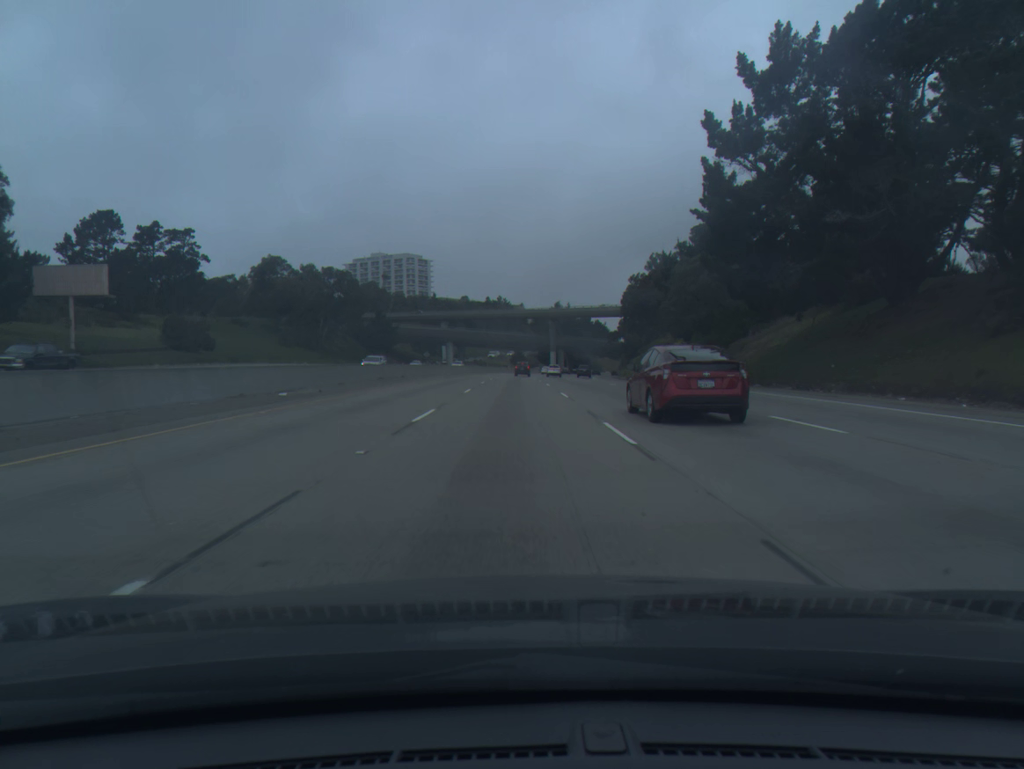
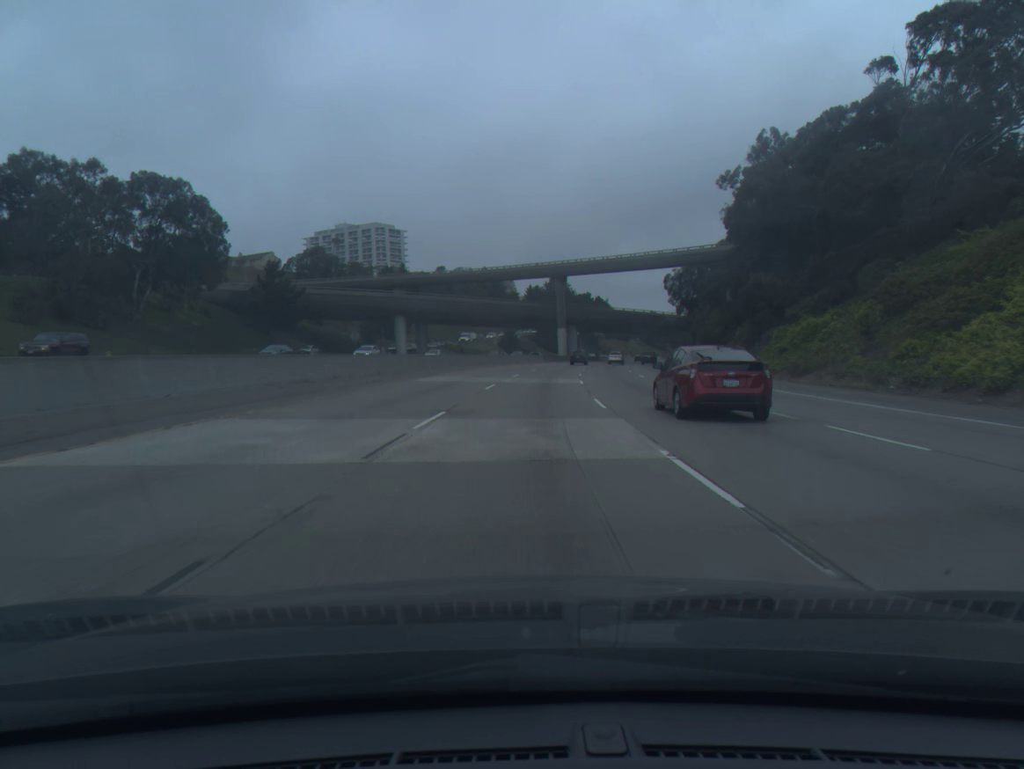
(-0.4, +75.0) m; +1°
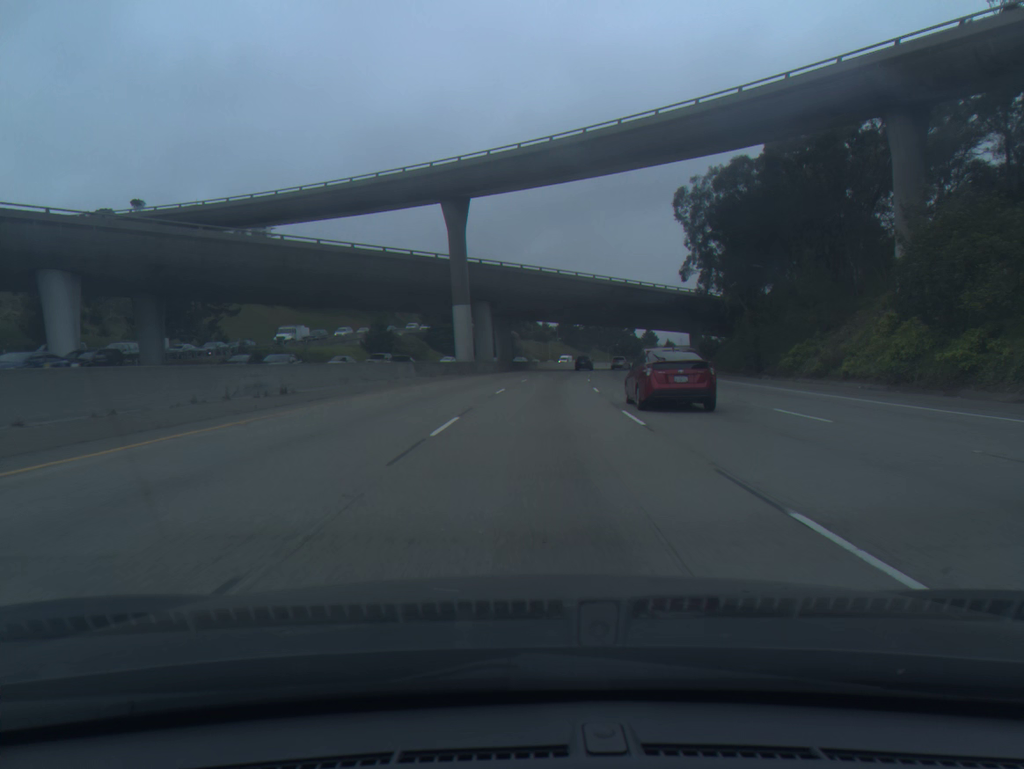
(+4.1, +73.6) m; +7°
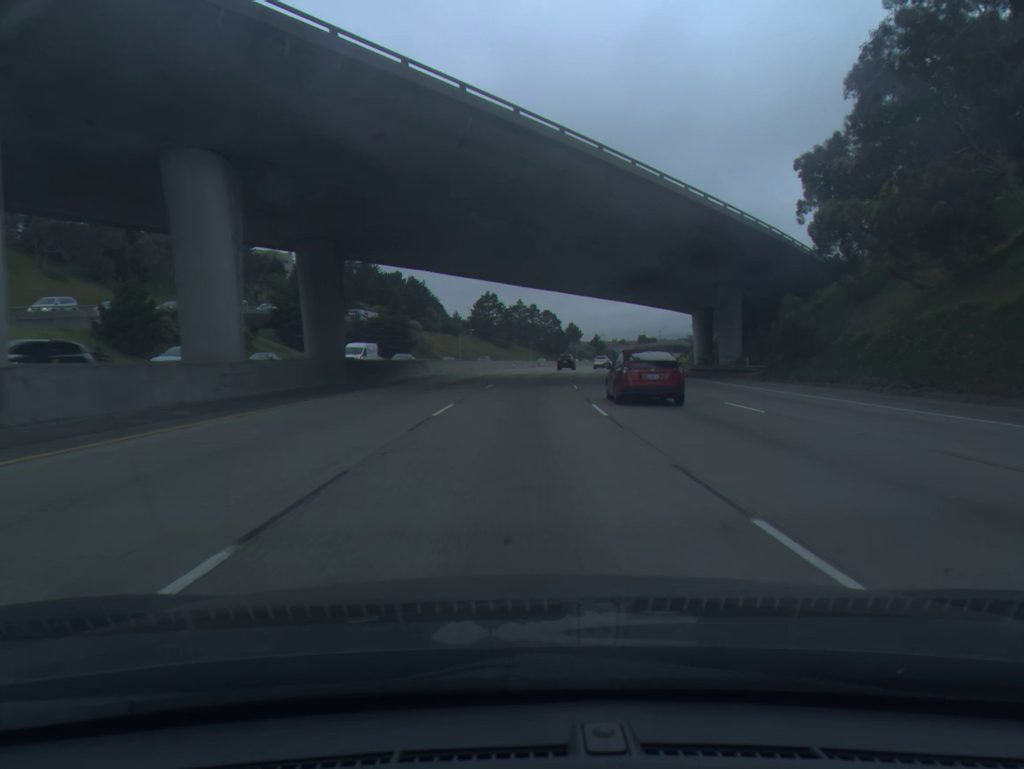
(+2.9, +55.0) m; +6°
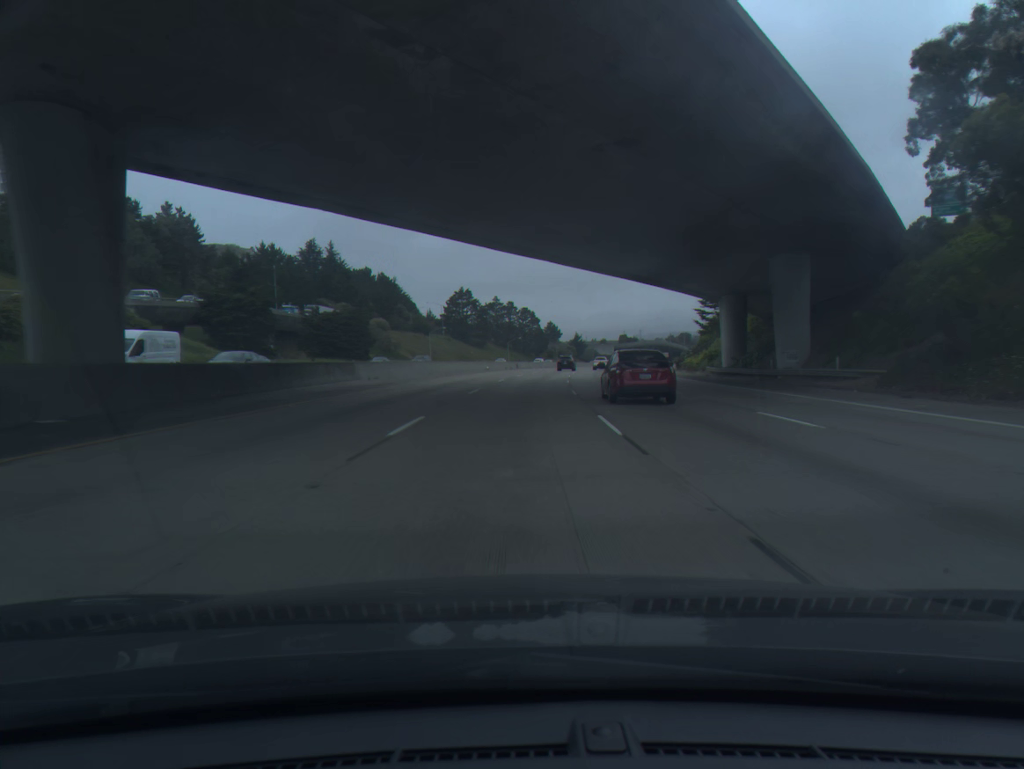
(+0.3, +18.5) m; +2°
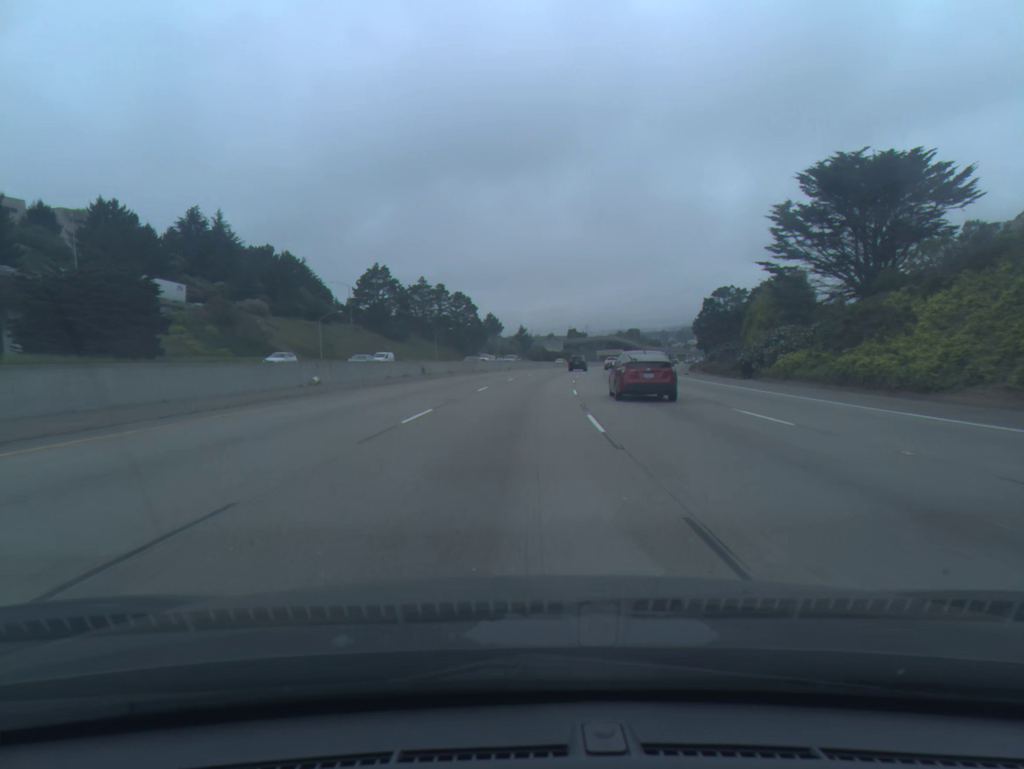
(+2.1, +55.7) m; +4°
